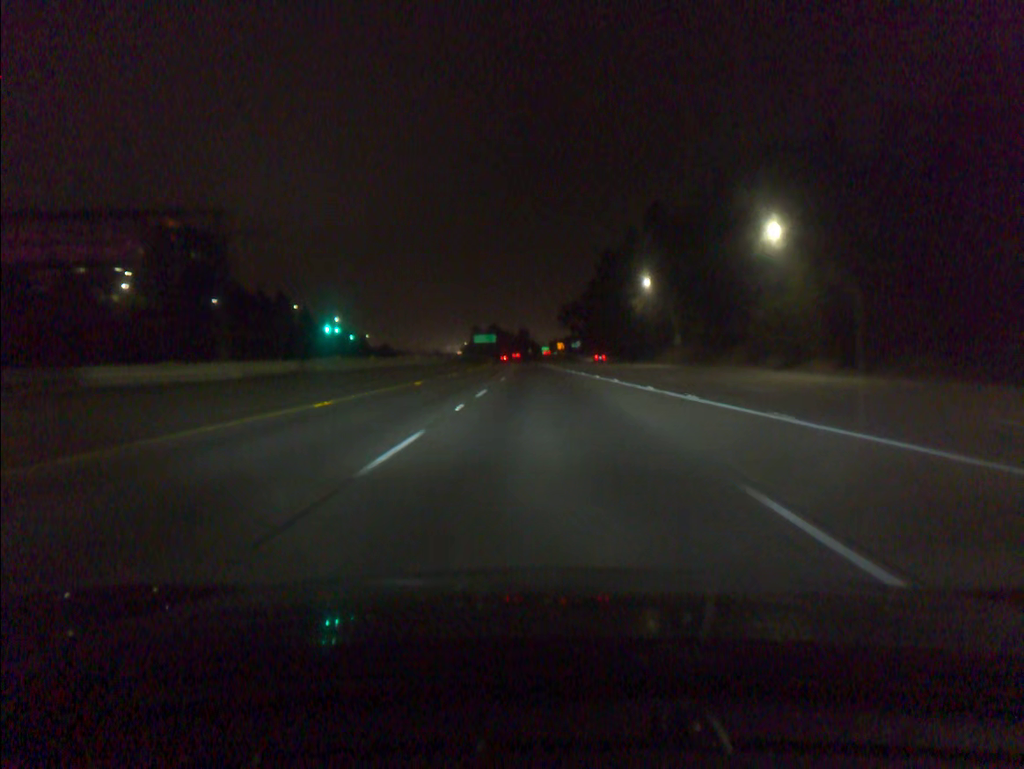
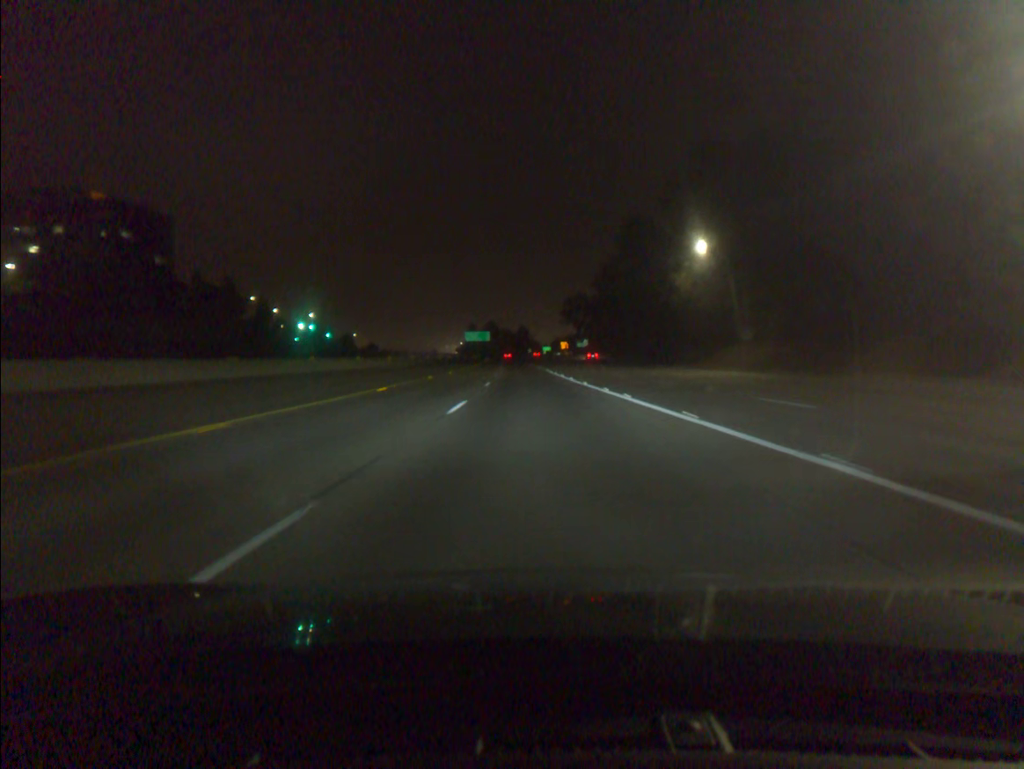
(0.0, +35.6) m; 0°
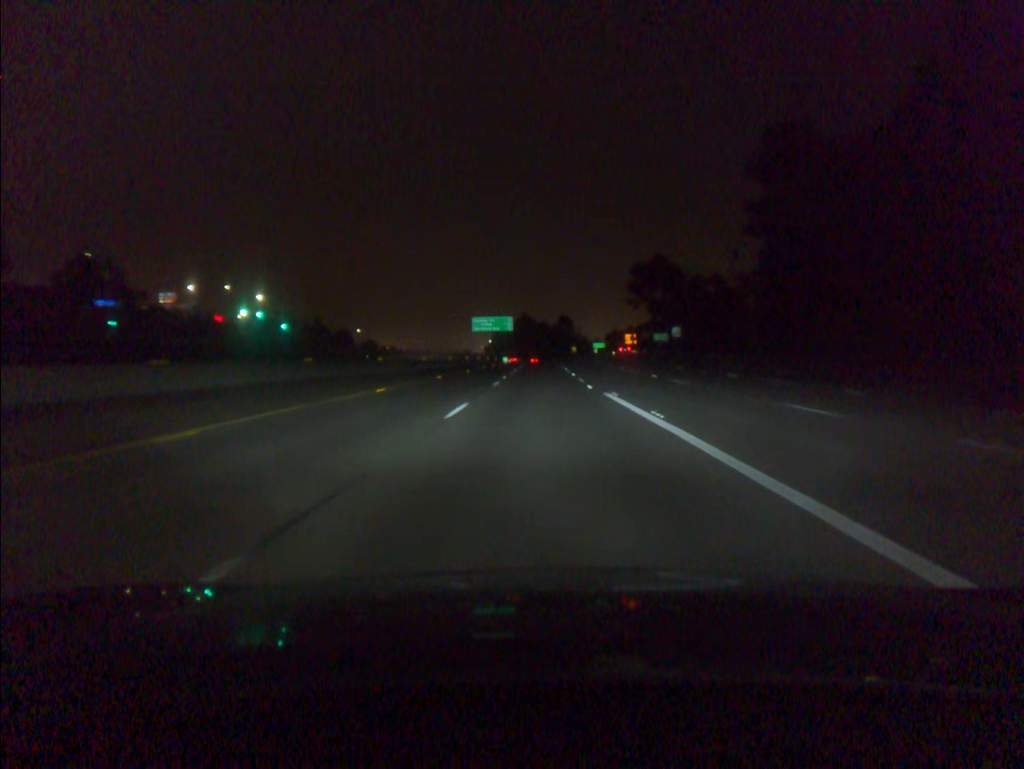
(-2.4, +89.1) m; -3°
